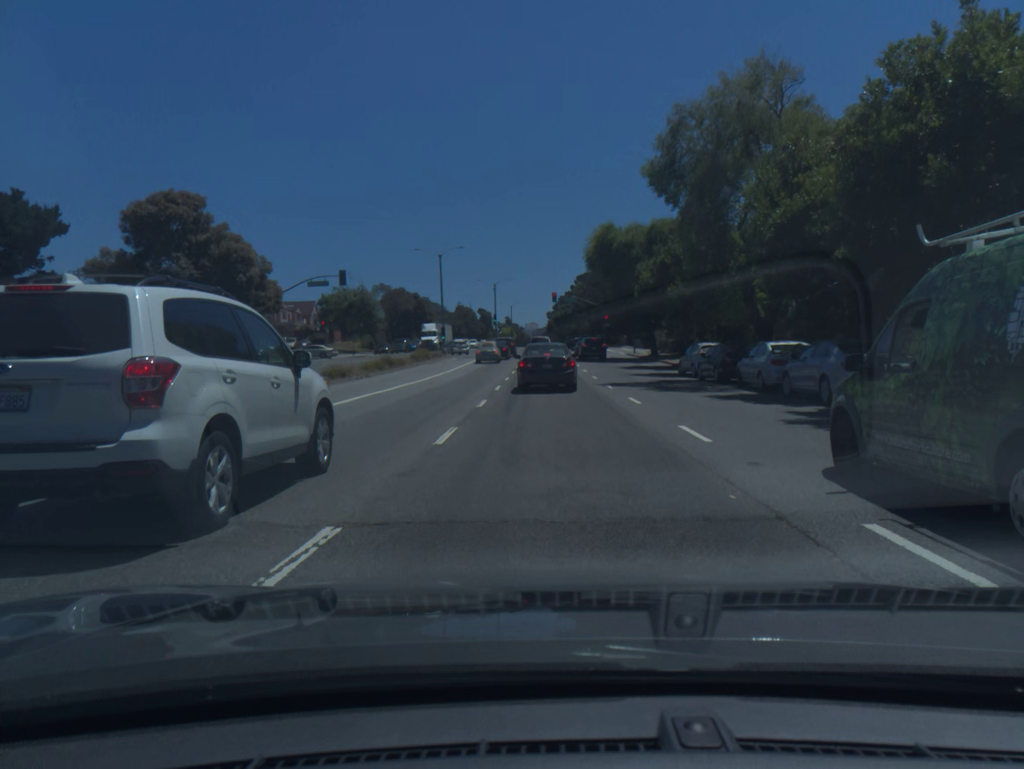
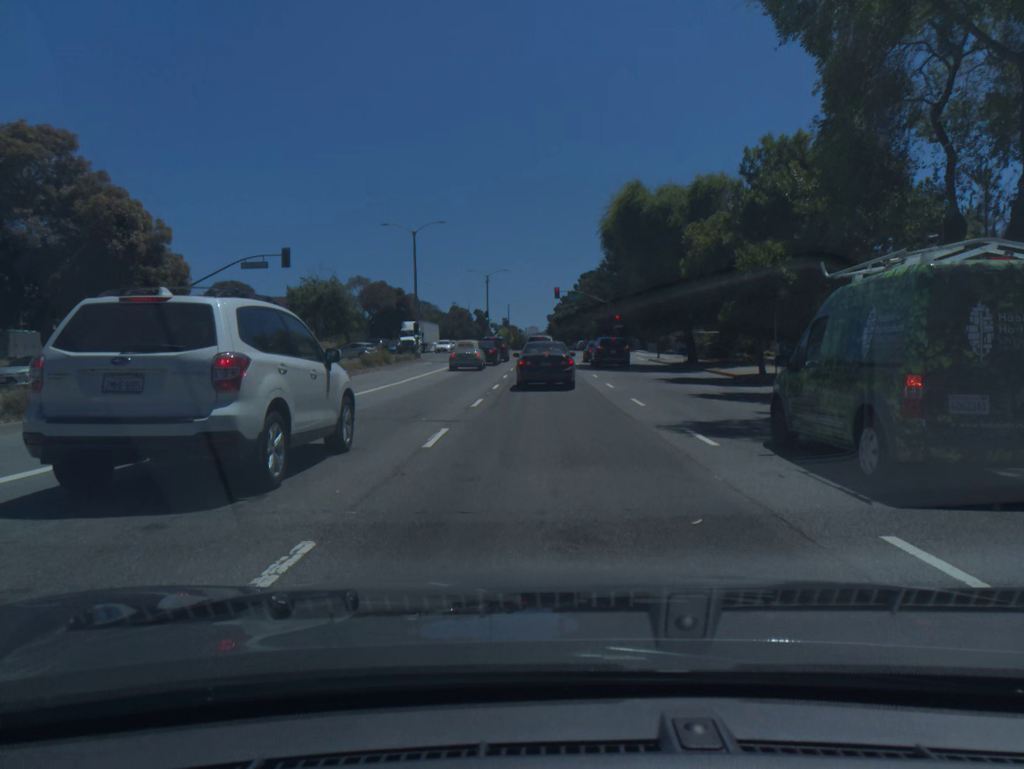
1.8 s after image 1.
(0.0, +15.0) m; 0°
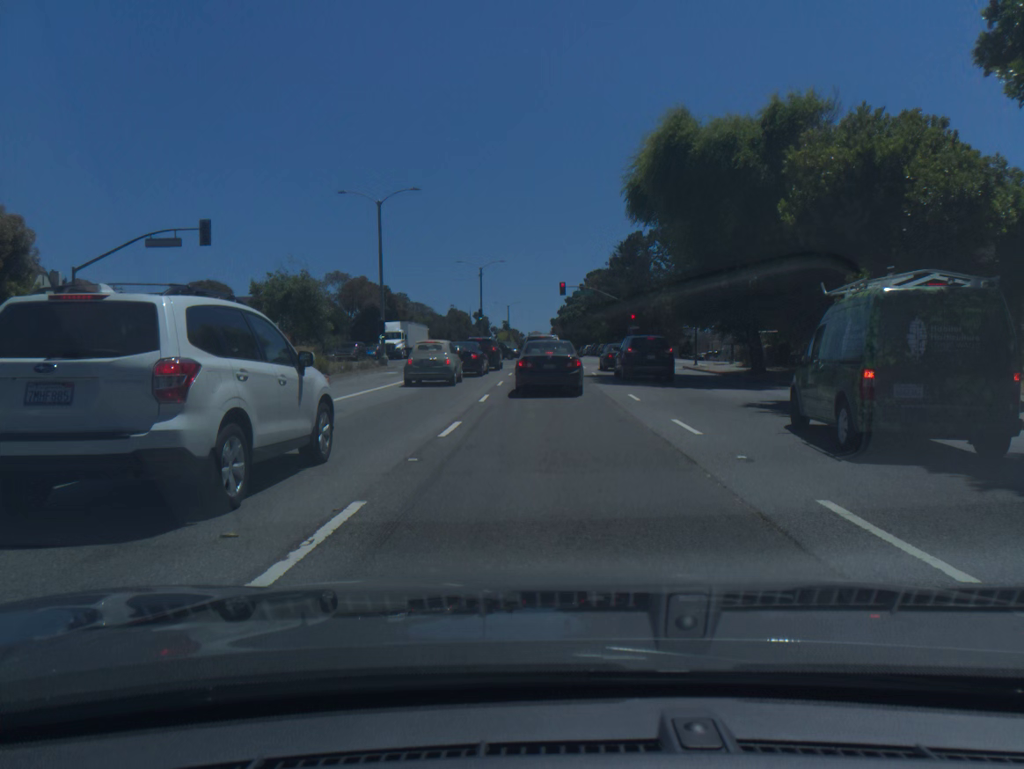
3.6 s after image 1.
(0.0, +13.2) m; -1°
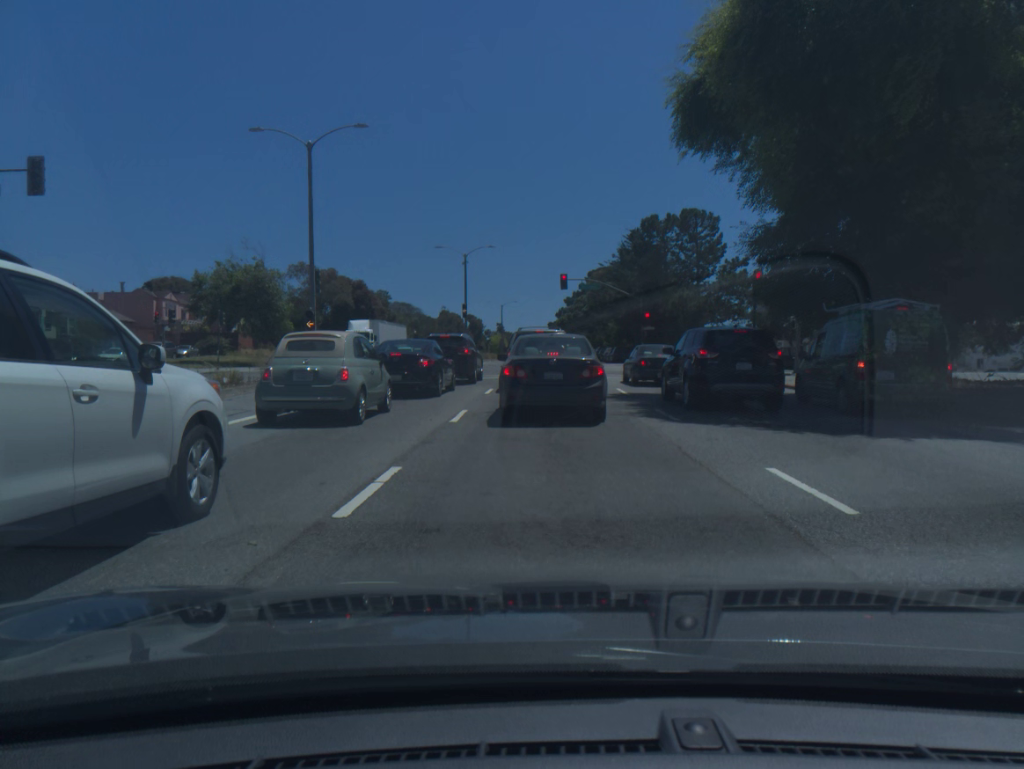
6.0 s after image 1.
(+0.1, +12.9) m; 0°
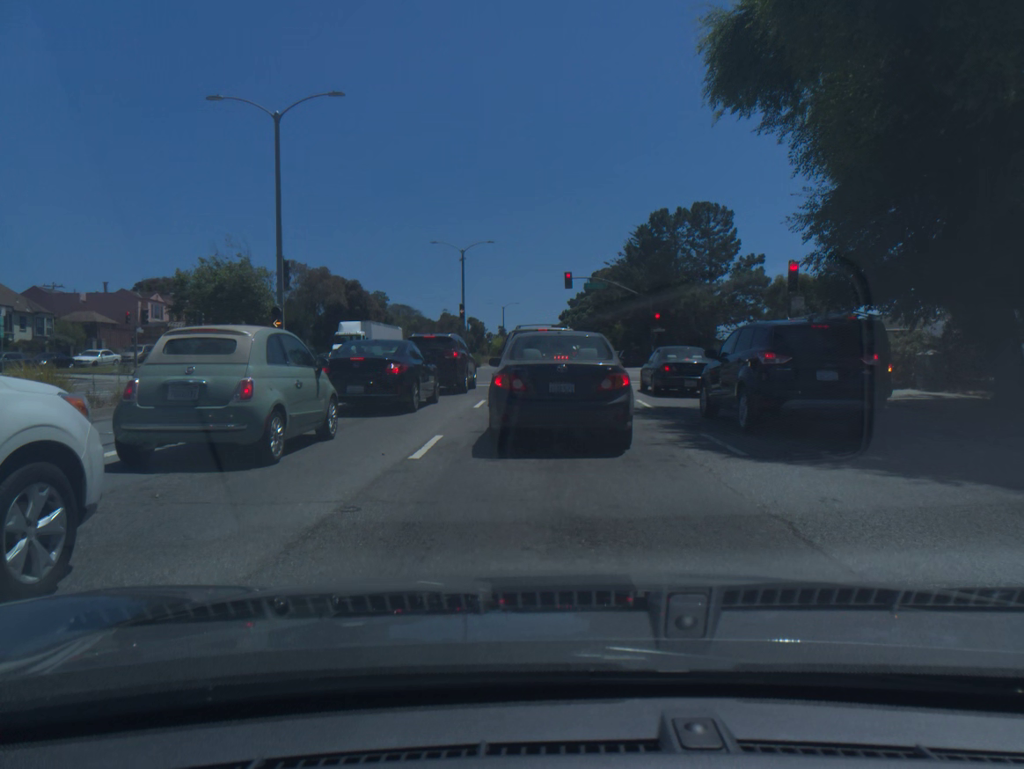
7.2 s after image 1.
(0.0, +4.2) m; 0°
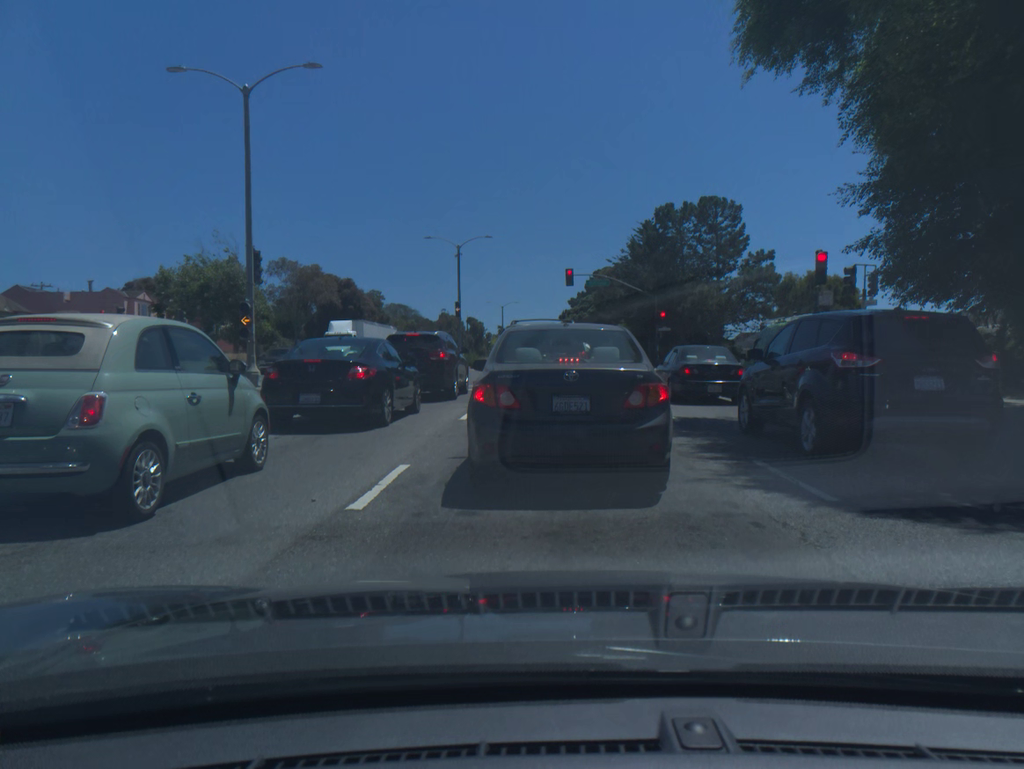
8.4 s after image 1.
(0.0, +2.8) m; +1°
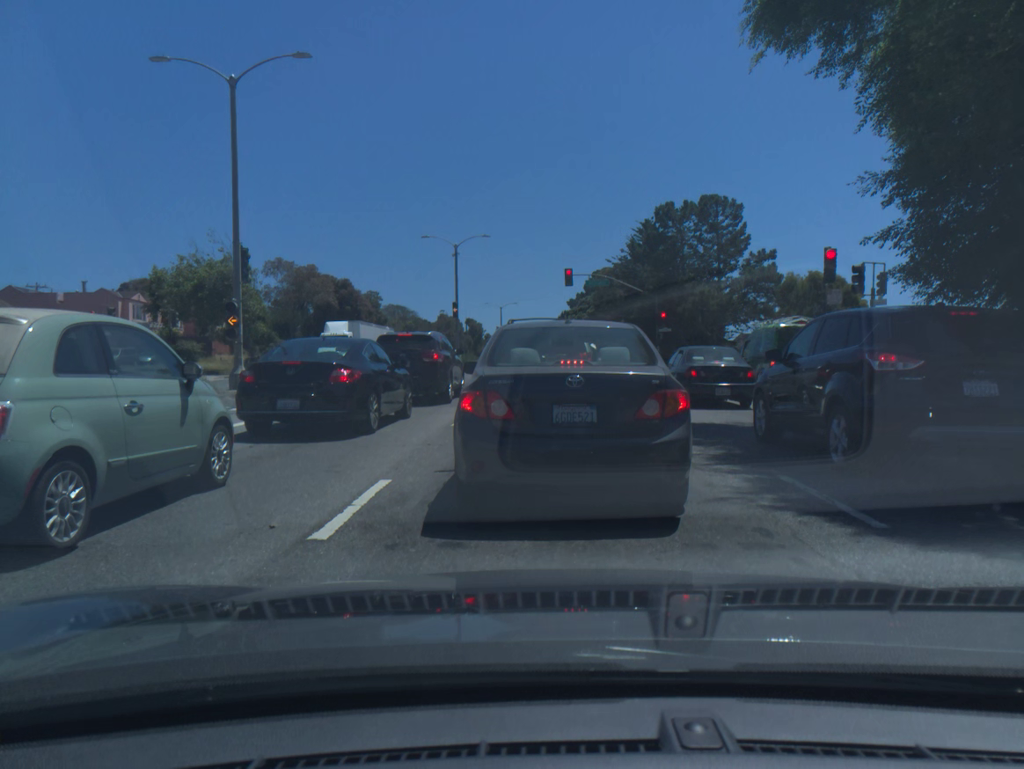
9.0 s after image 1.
(0.0, +1.0) m; 0°
